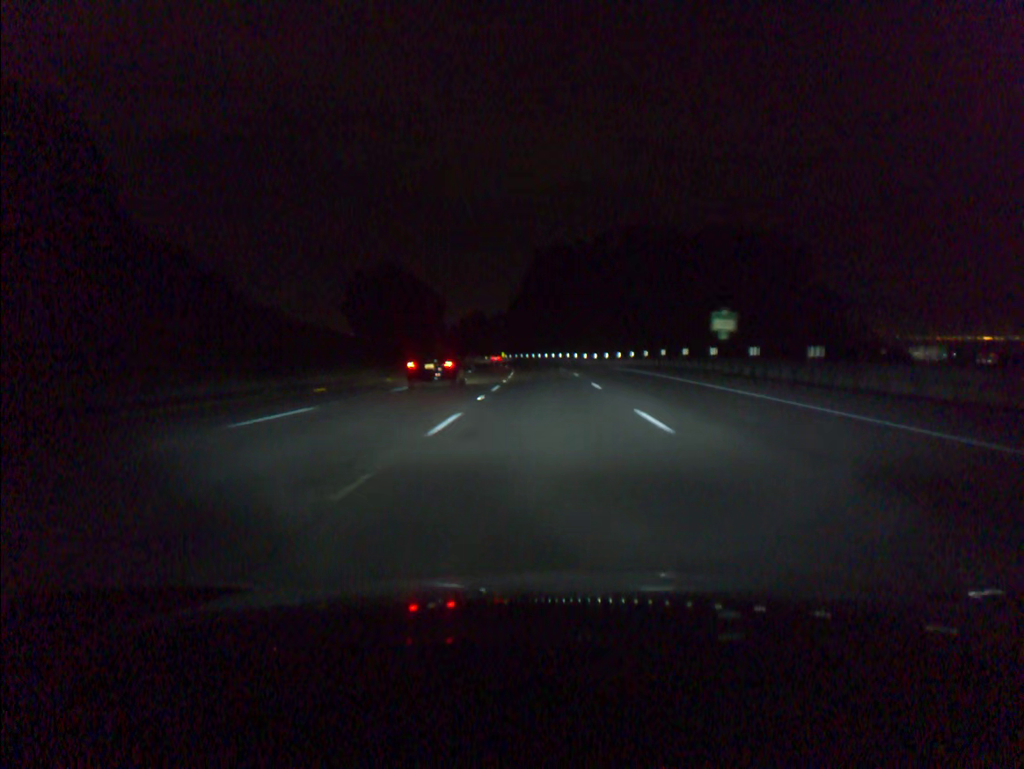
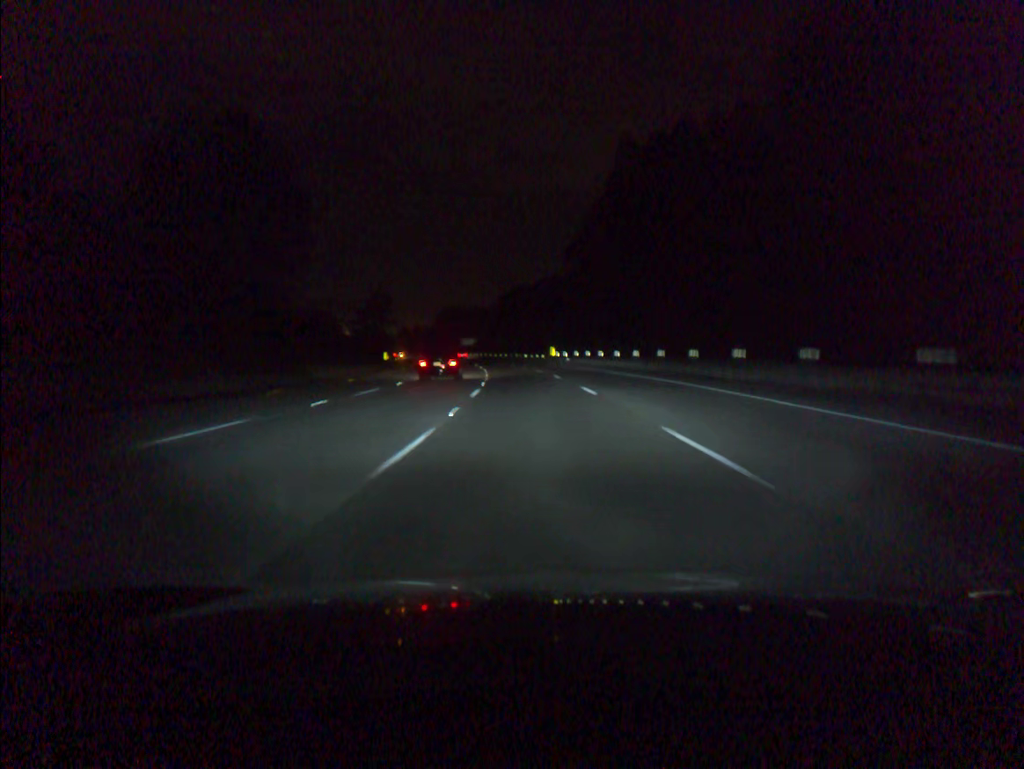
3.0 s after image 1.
(-2.2, +91.8) m; -5°
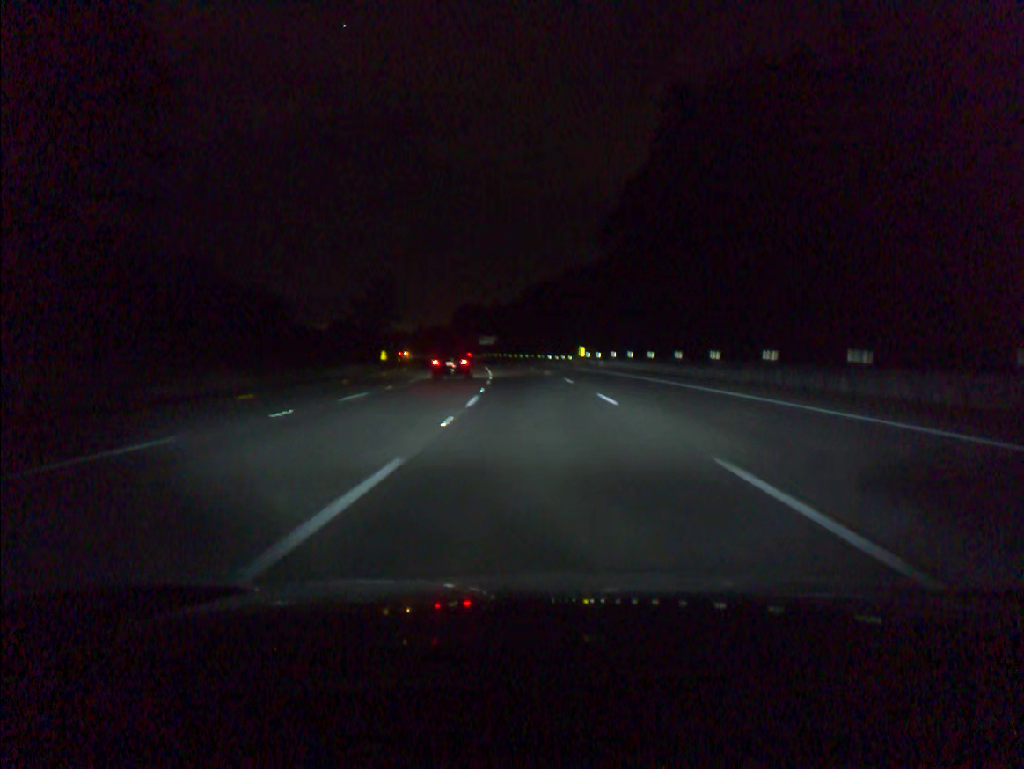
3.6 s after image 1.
(-0.3, +18.3) m; -2°
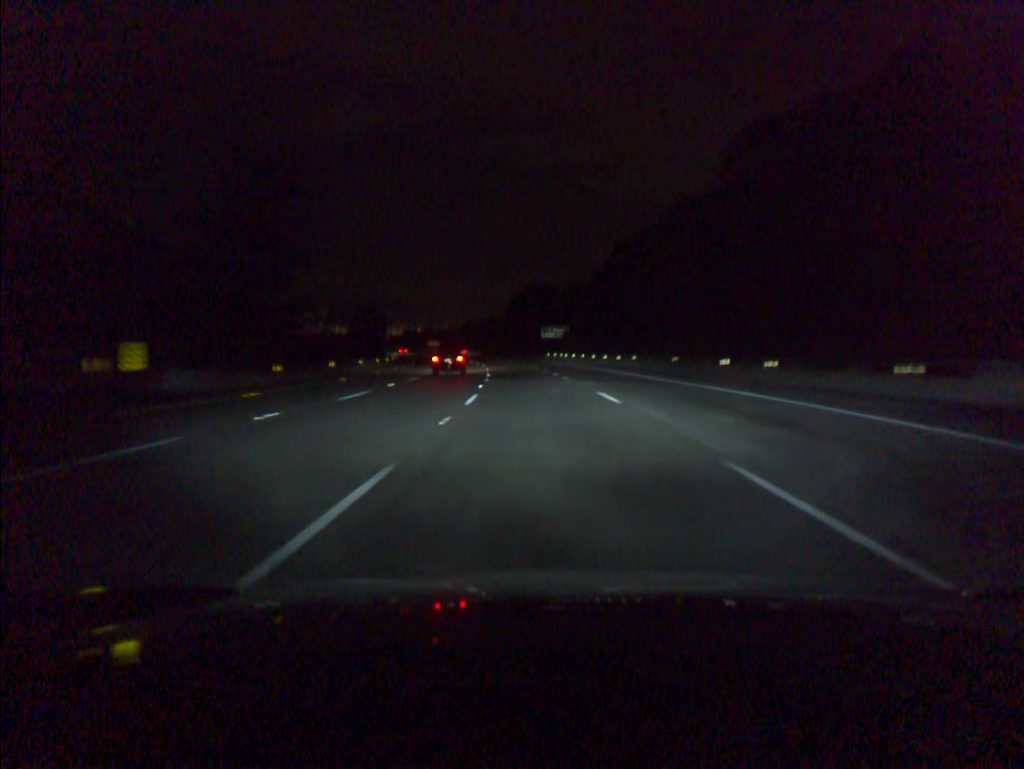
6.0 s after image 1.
(-3.6, +73.2) m; -5°
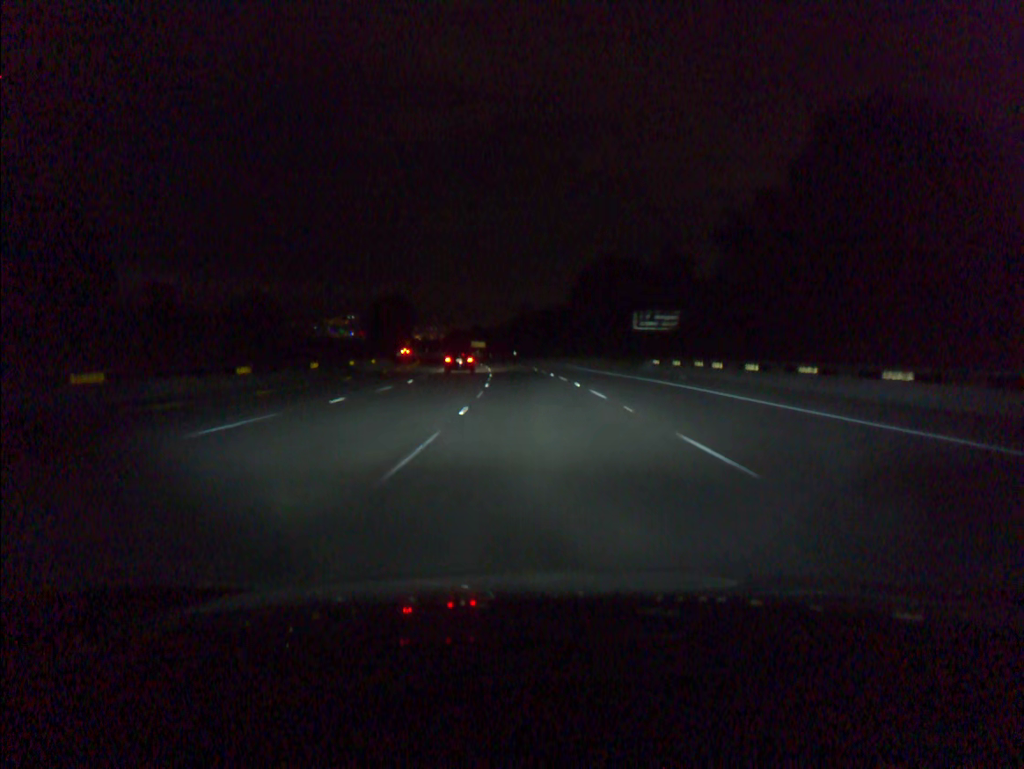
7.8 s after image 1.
(-2.4, +55.0) m; -5°
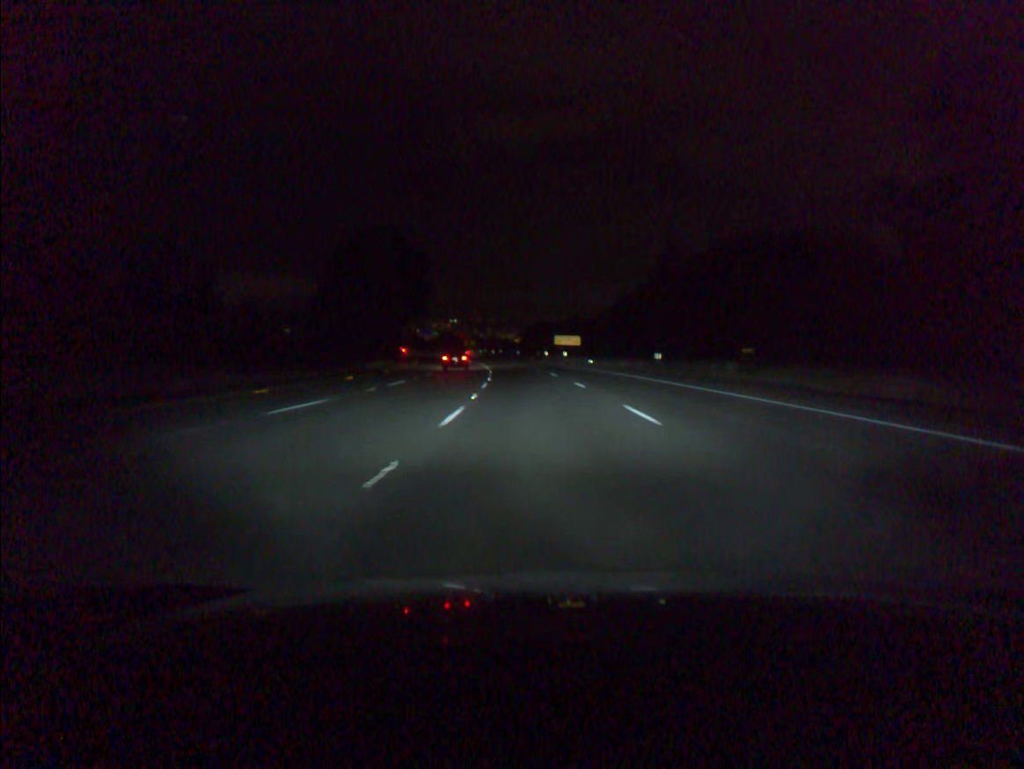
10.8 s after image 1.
(-5.7, +91.5) m; -7°
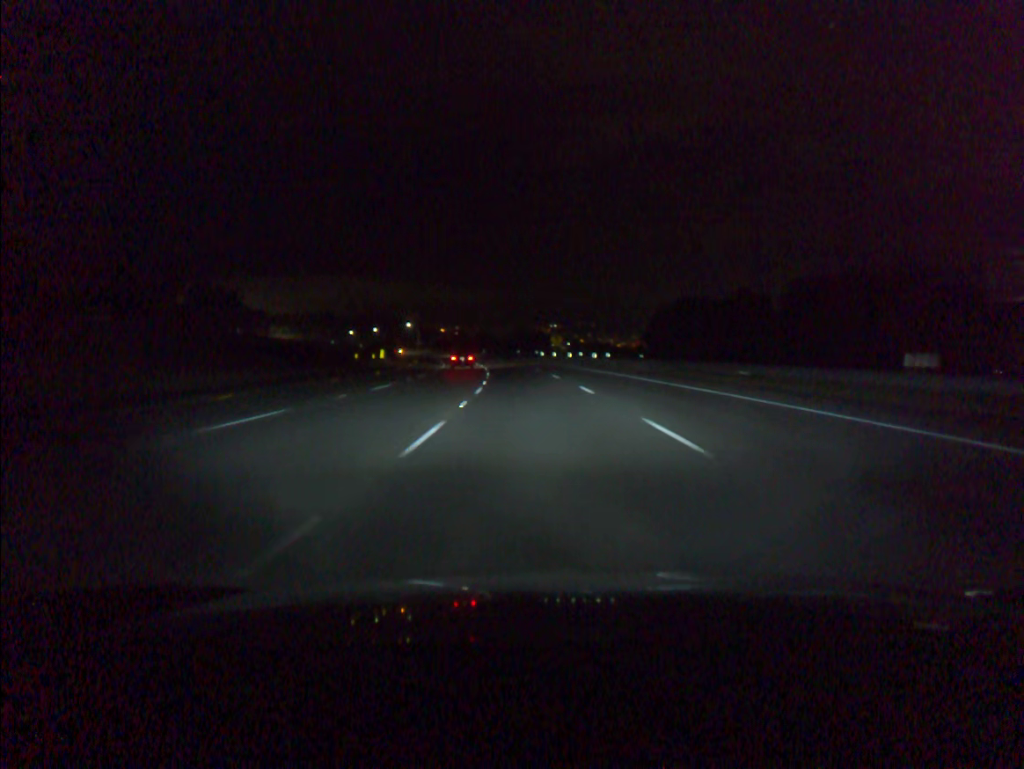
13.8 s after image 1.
(-5.6, +91.4) m; -7°
